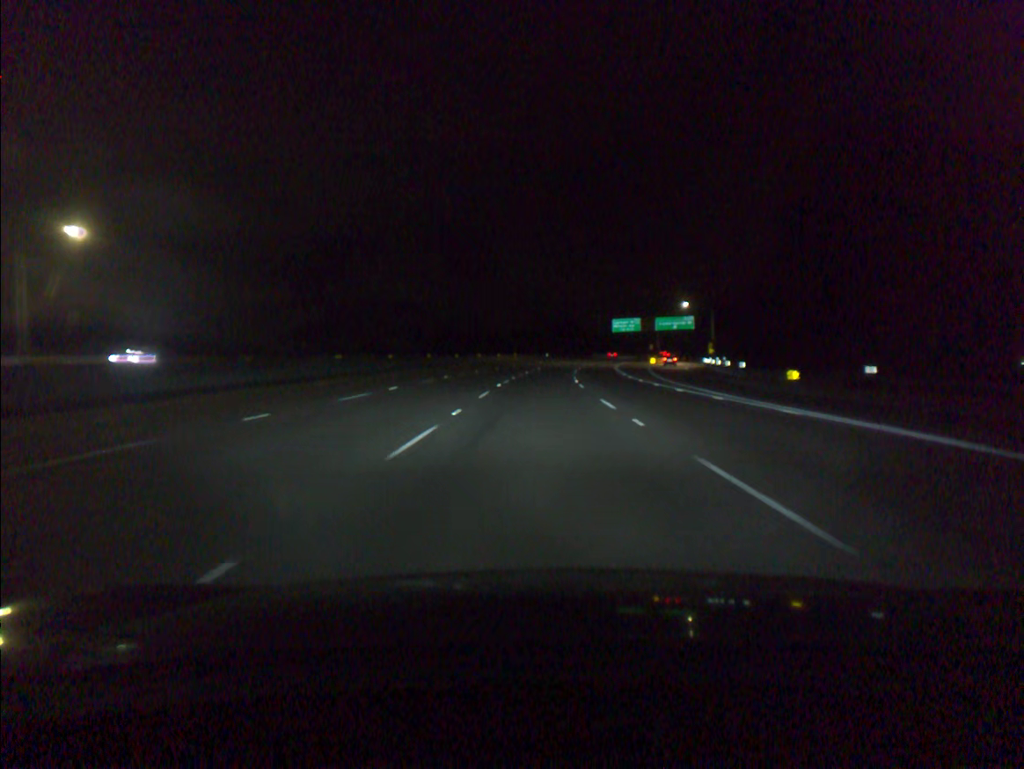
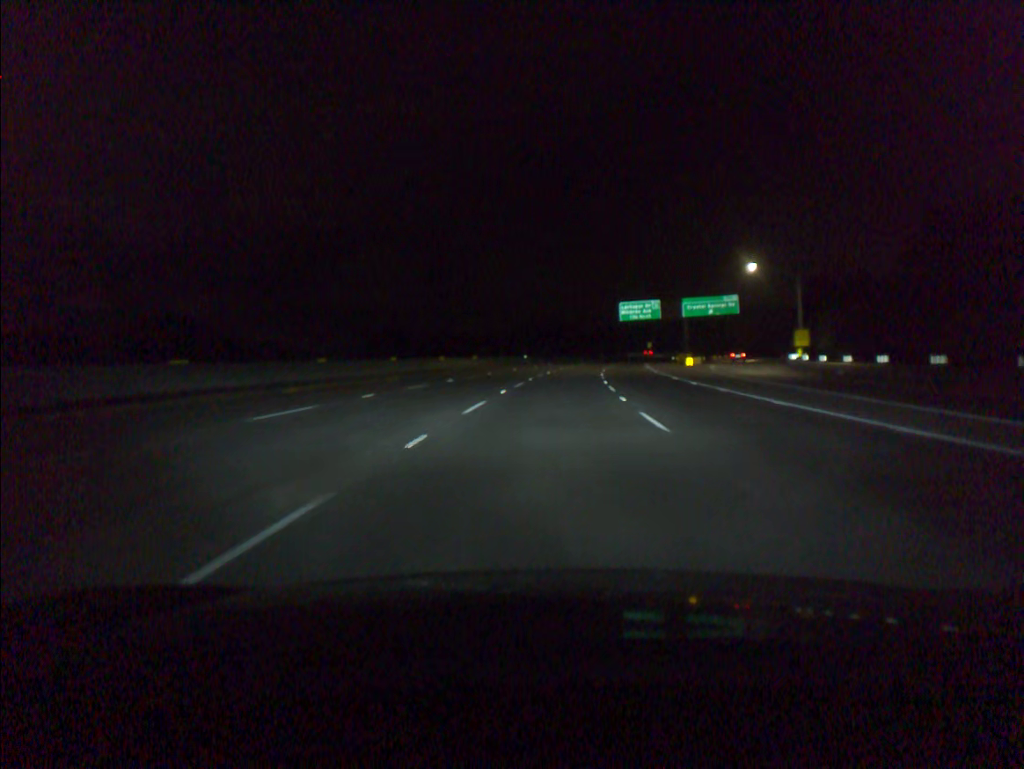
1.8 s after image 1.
(+0.4, +49.8) m; +2°
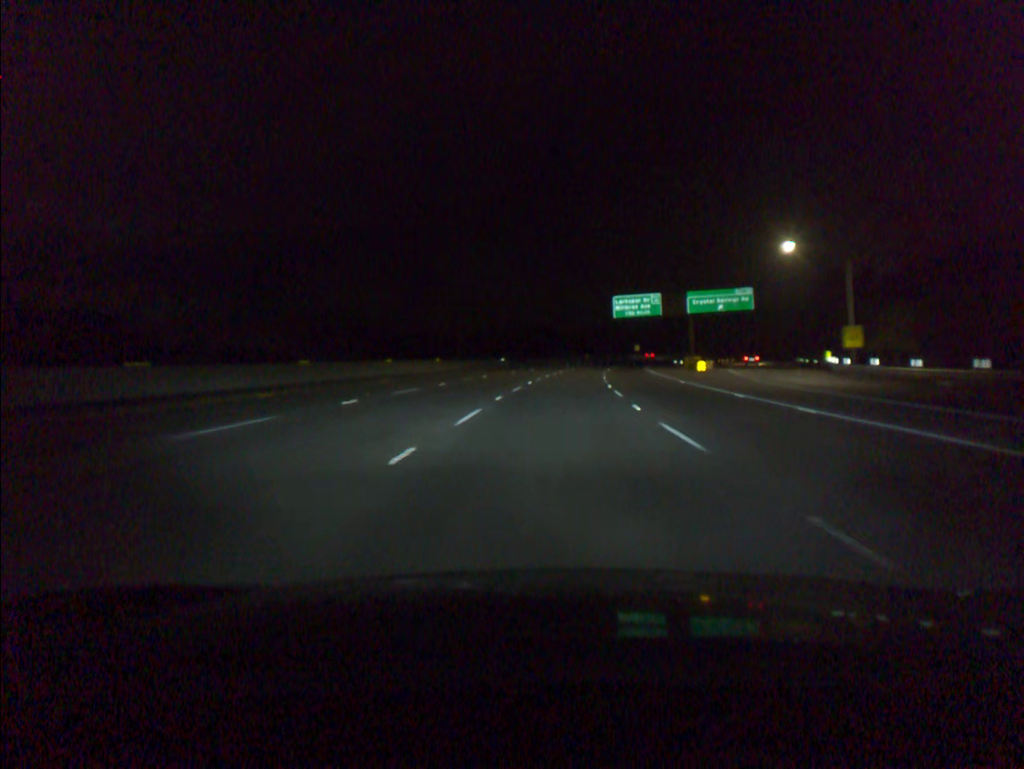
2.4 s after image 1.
(+0.2, +16.7) m; +1°
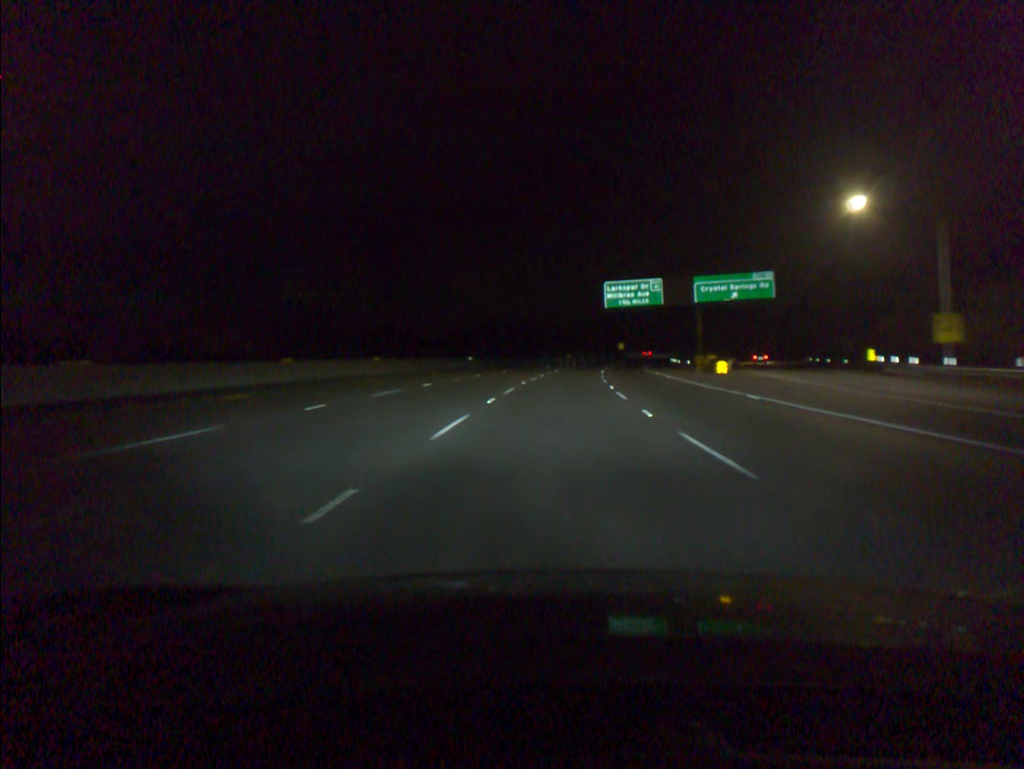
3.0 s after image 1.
(+0.2, +16.7) m; +2°
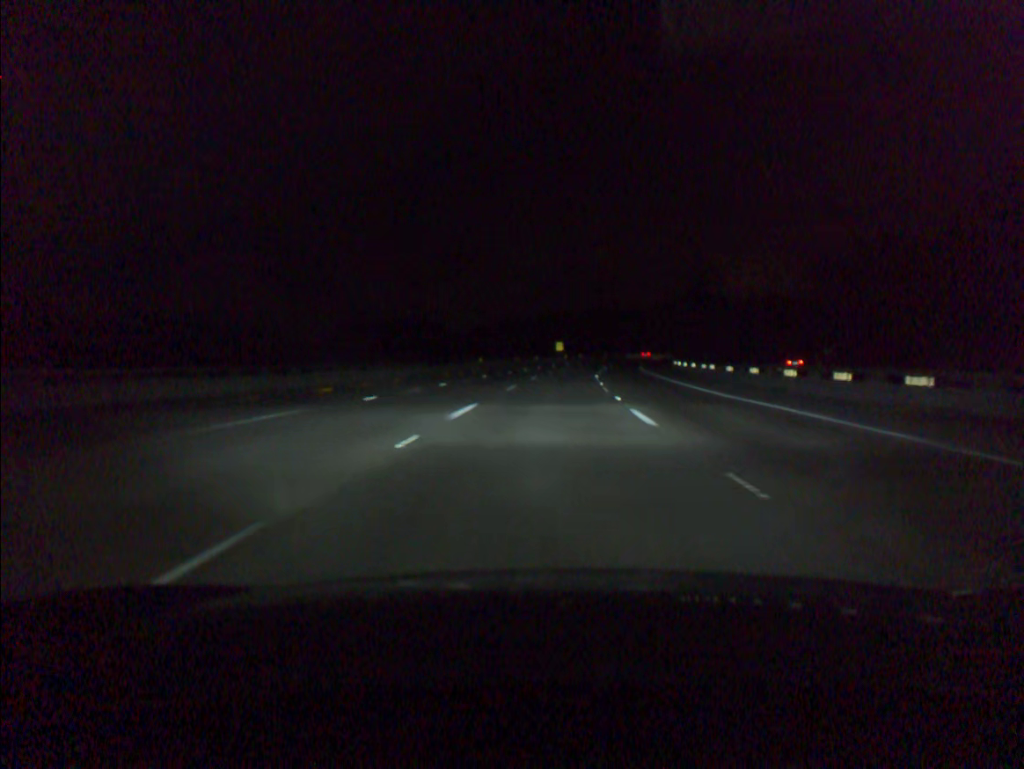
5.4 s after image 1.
(+3.7, +66.6) m; +6°
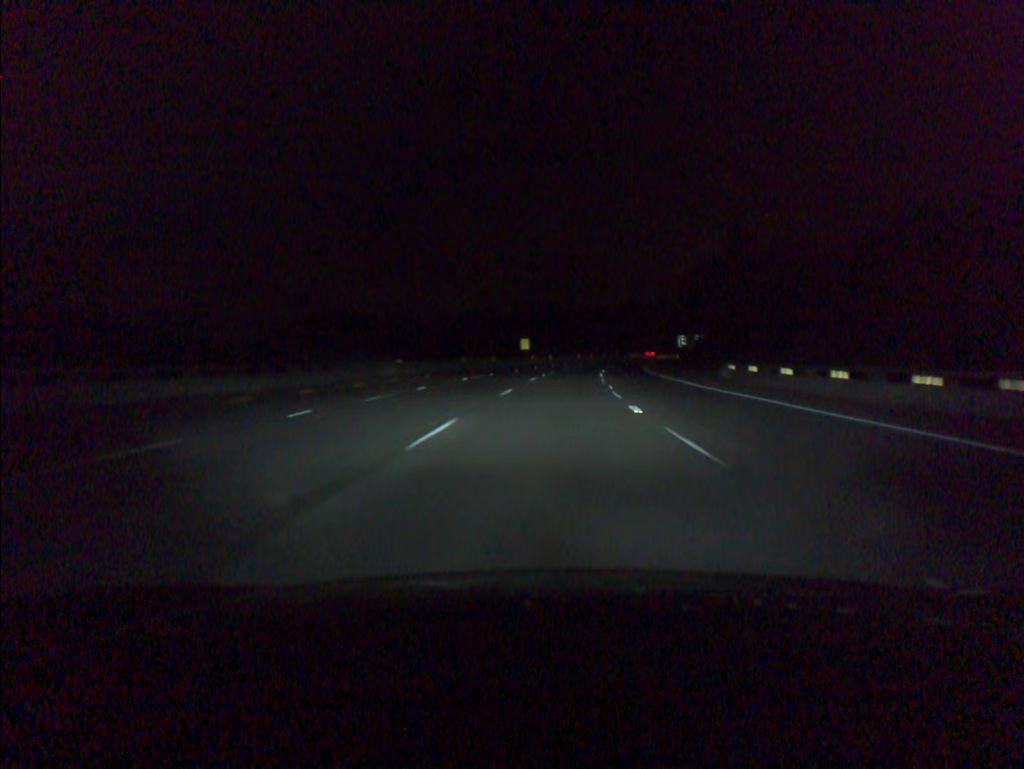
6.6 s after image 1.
(+0.7, +33.4) m; +3°
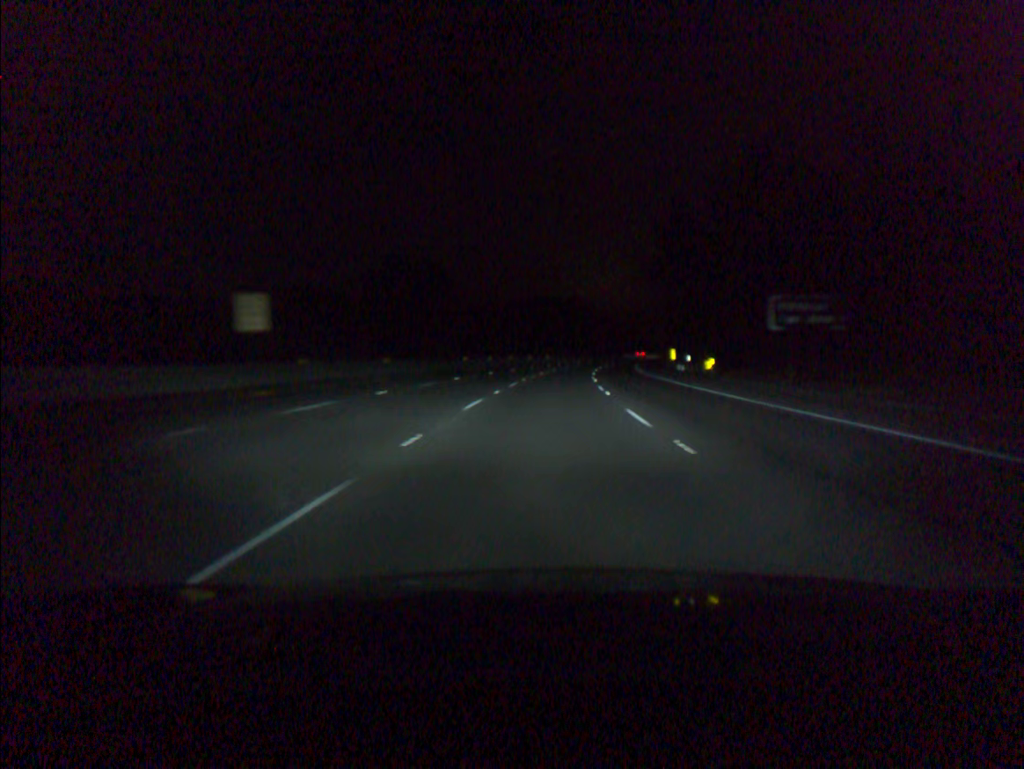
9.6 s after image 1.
(+5.4, +83.6) m; +7°
